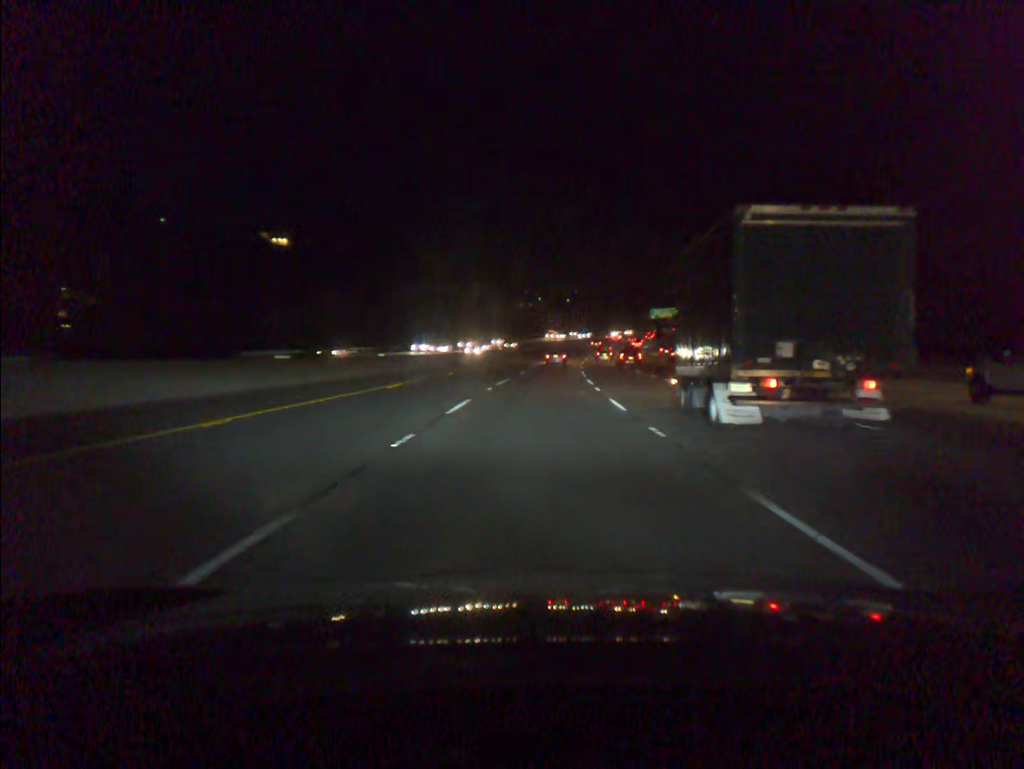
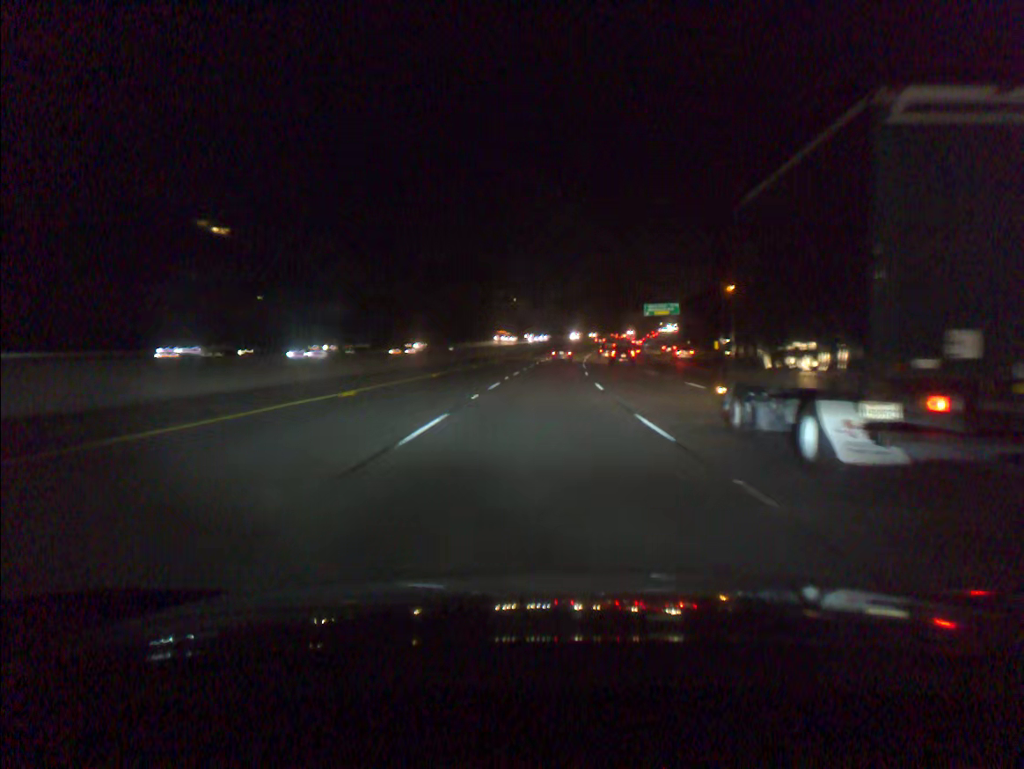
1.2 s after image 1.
(+0.5, +35.3) m; +2°
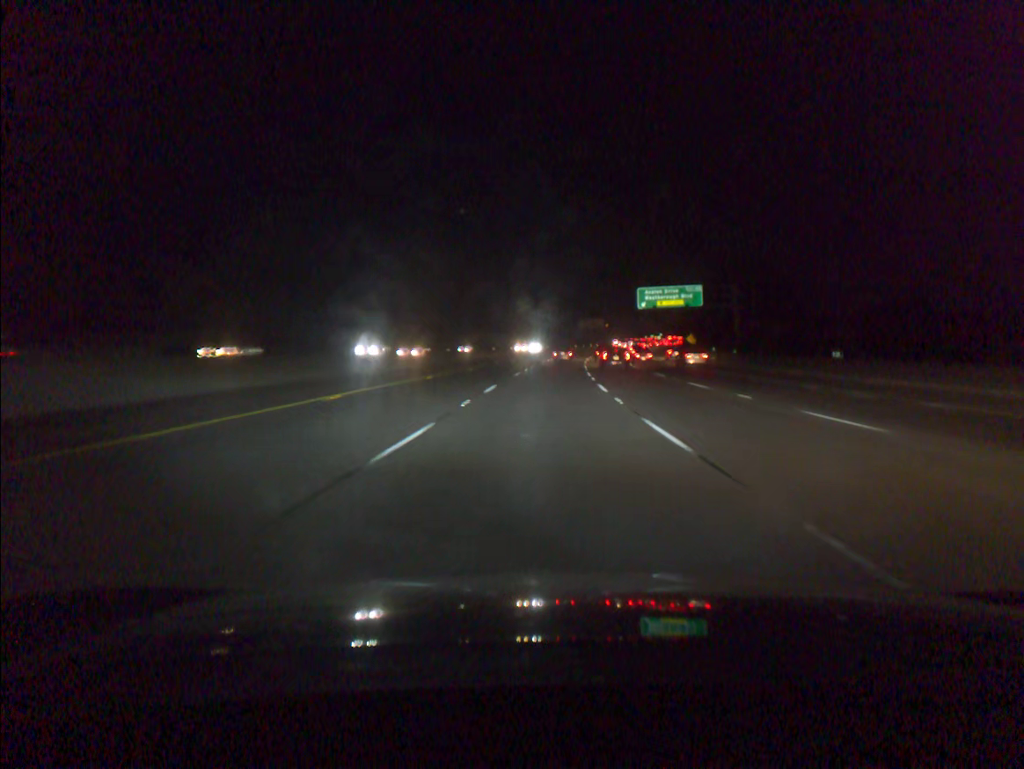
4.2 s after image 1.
(+4.0, +88.4) m; +5°
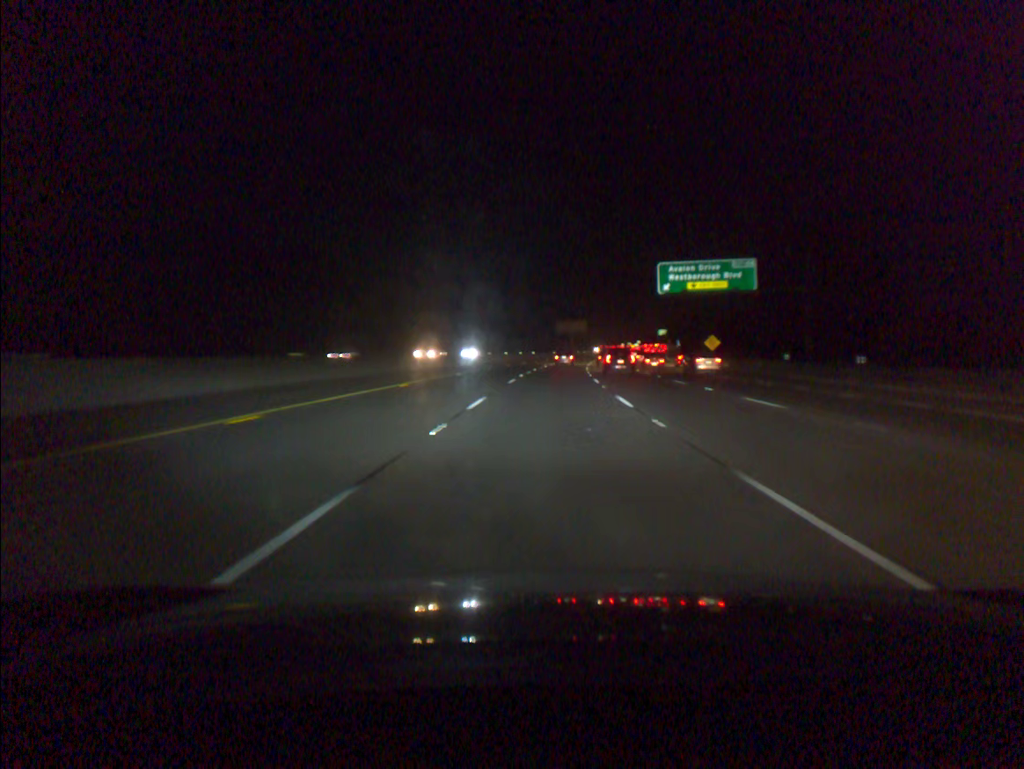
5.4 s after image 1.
(+0.6, +35.3) m; +2°
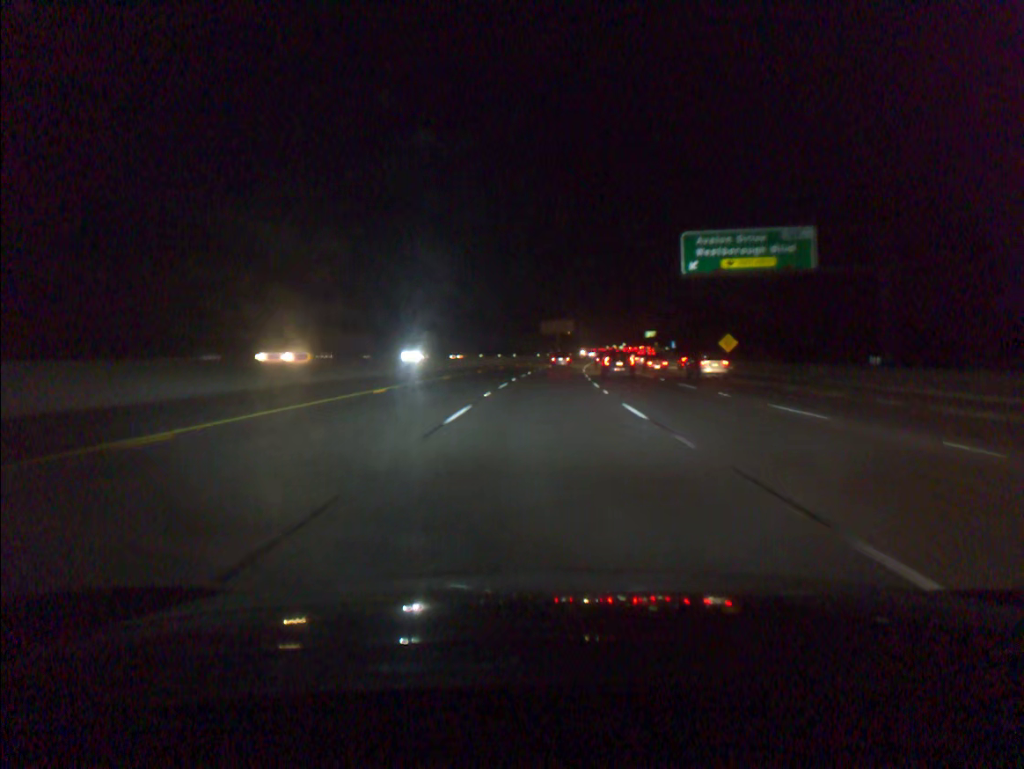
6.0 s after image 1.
(+0.2, +17.7) m; +1°
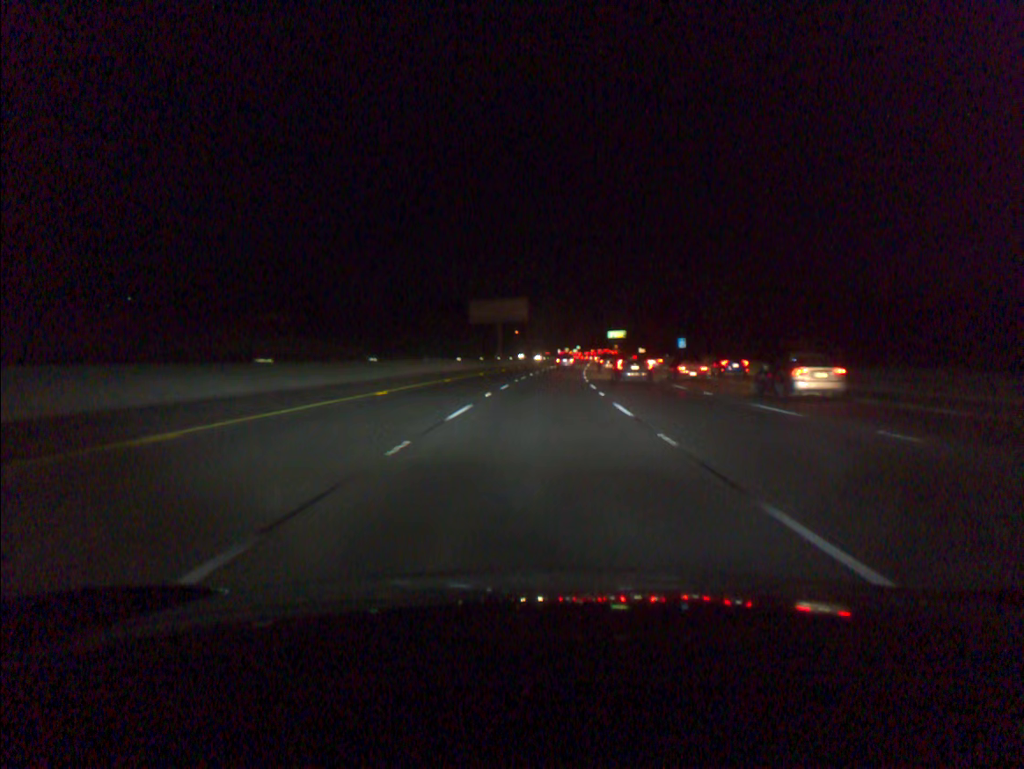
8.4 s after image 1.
(+2.7, +71.8) m; +4°
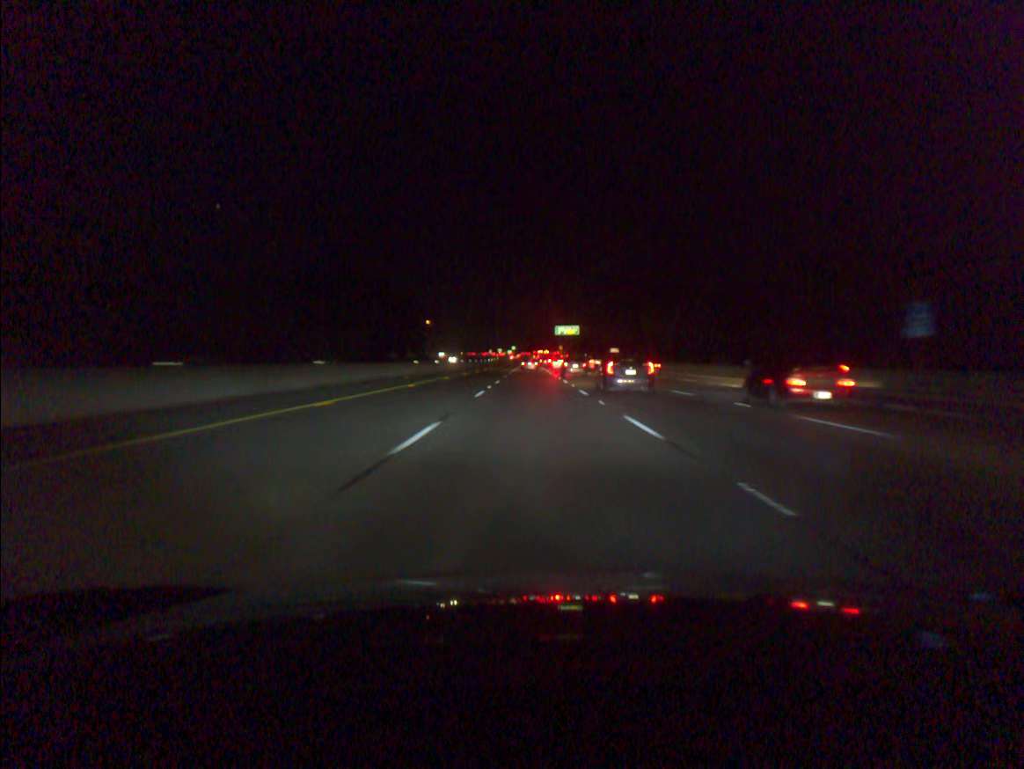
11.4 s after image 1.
(+4.2, +92.2) m; +5°
